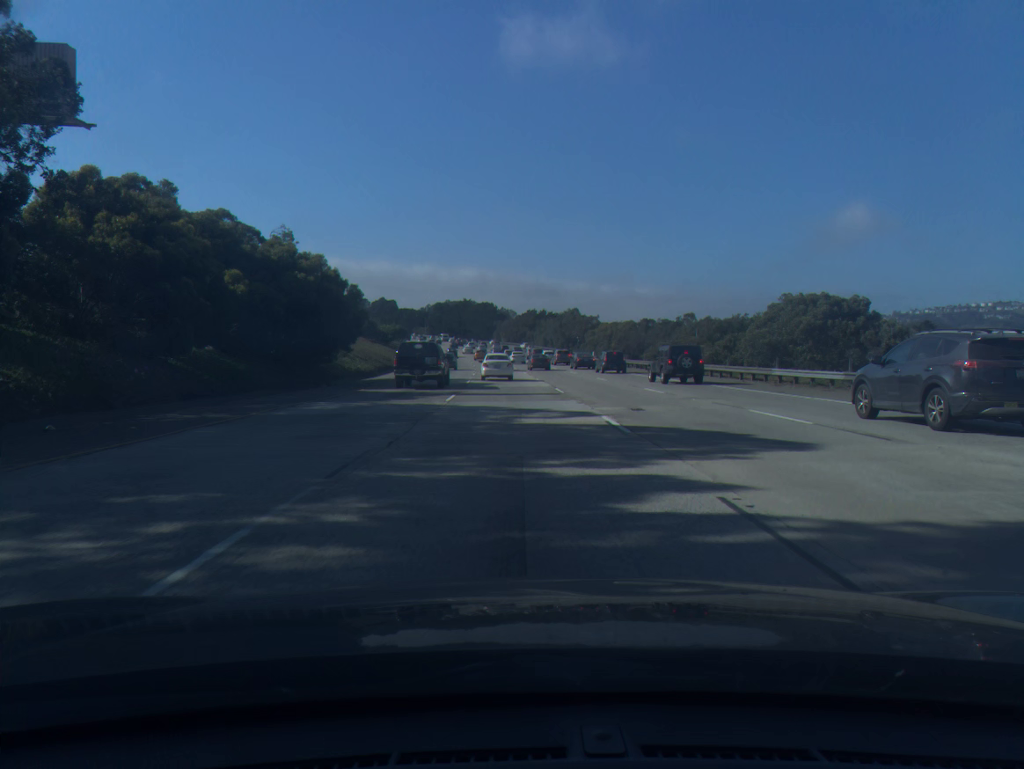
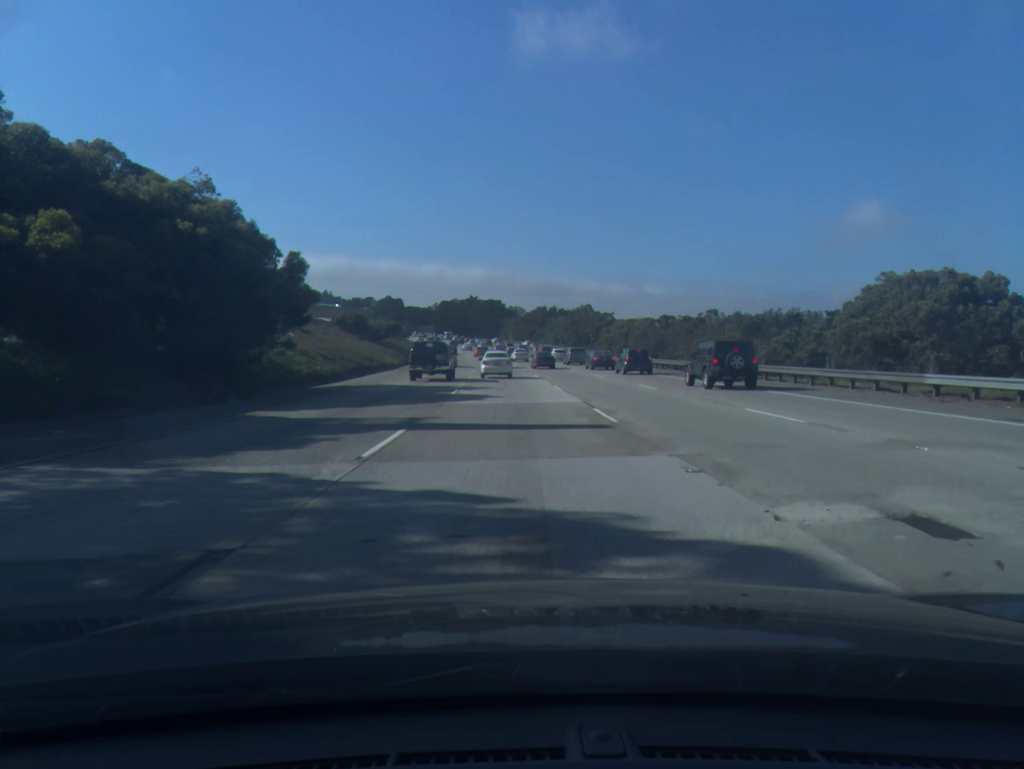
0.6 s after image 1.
(-0.1, +12.9) m; -1°
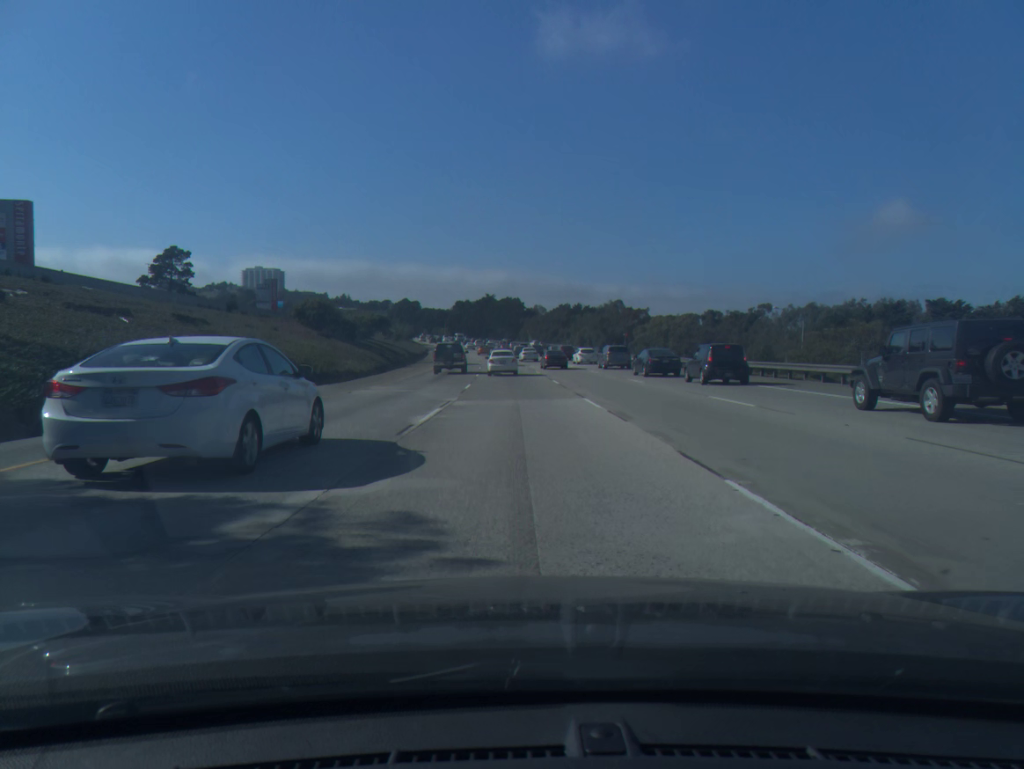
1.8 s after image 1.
(-0.4, +25.3) m; -2°
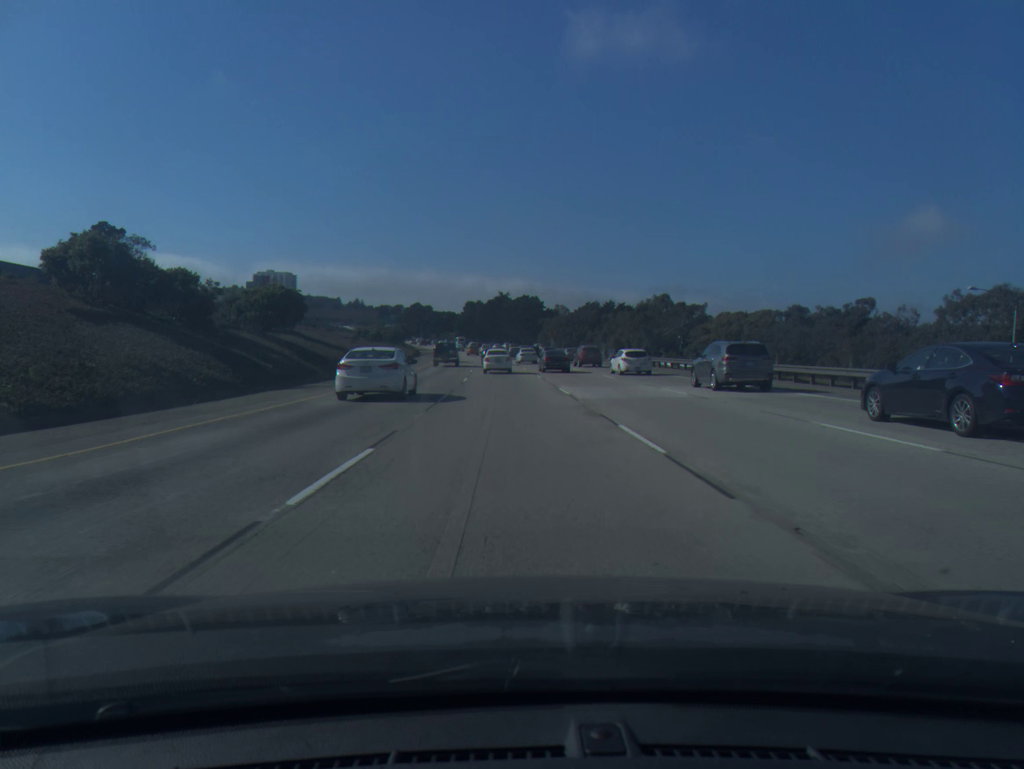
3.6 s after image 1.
(-0.4, +37.6) m; -1°
